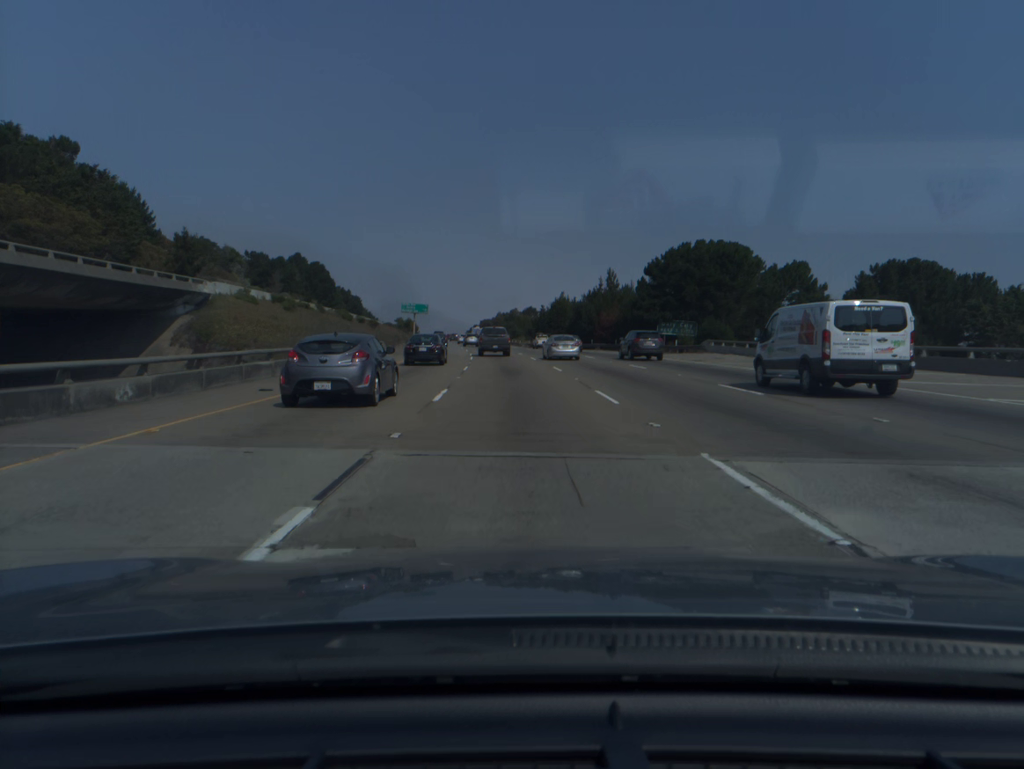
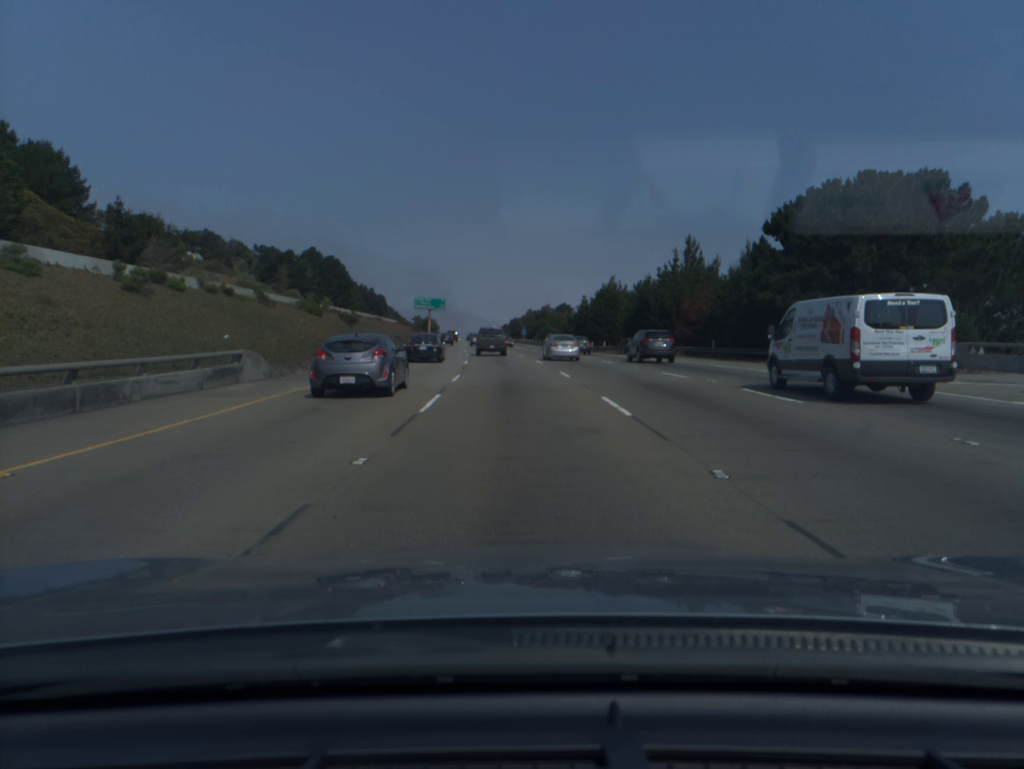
(-0.6, +31.5) m; -2°
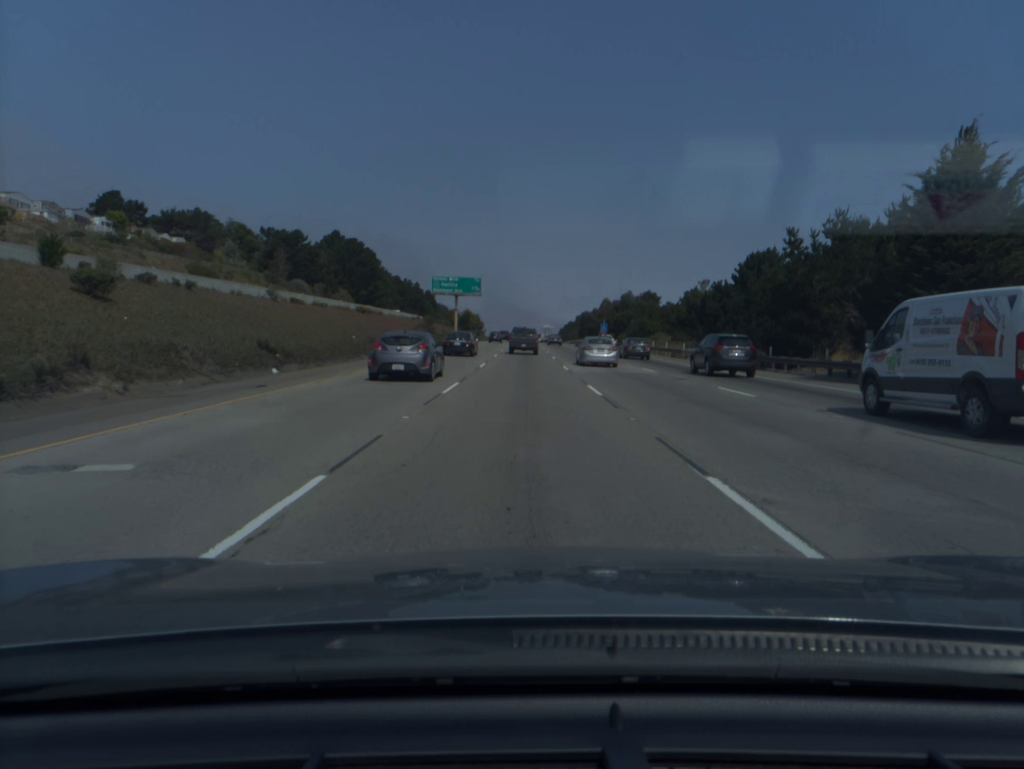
(-2.6, +63.7) m; -5°
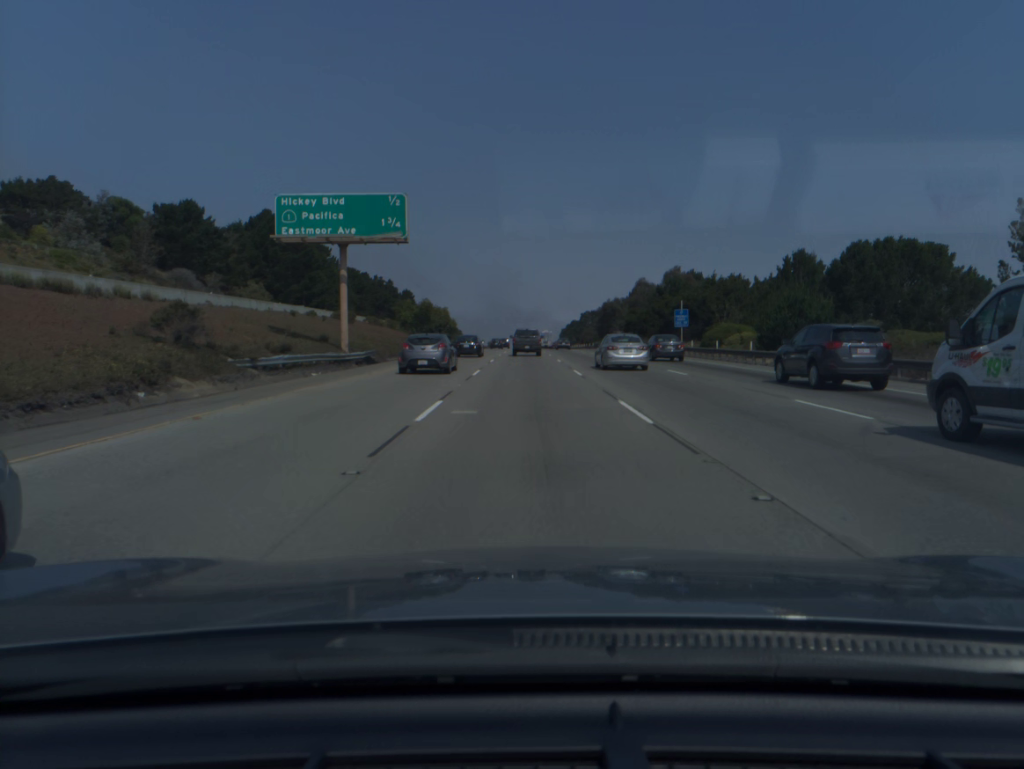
(-0.3, +64.4) m; 0°
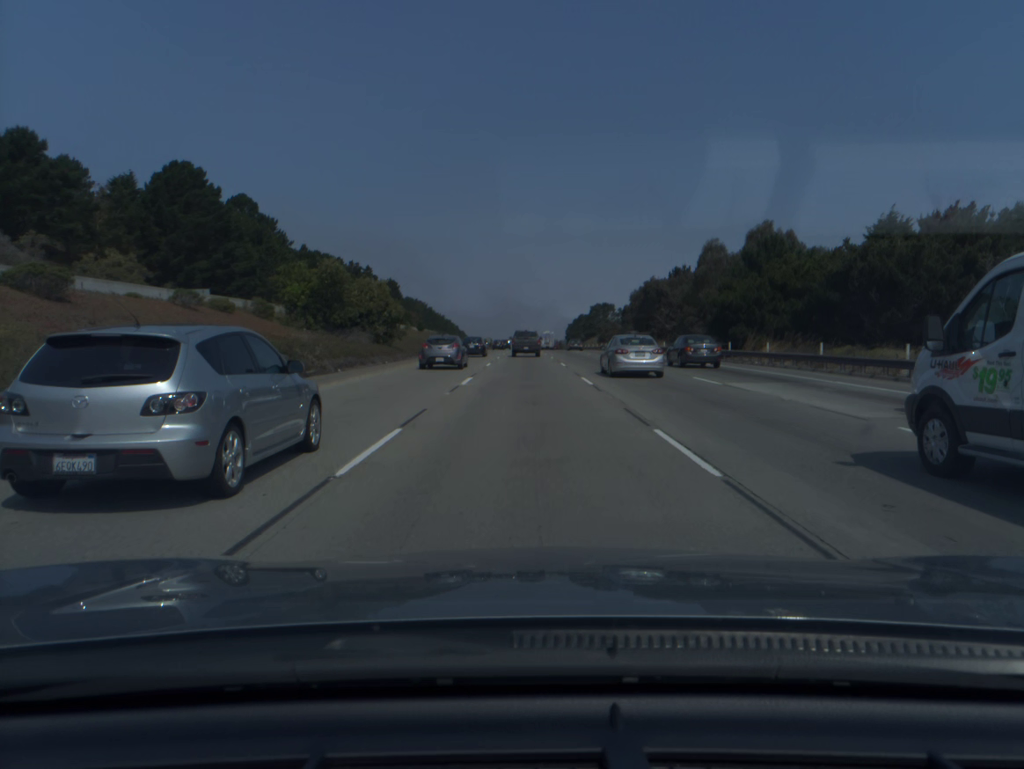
(0.0, +48.5) m; 0°
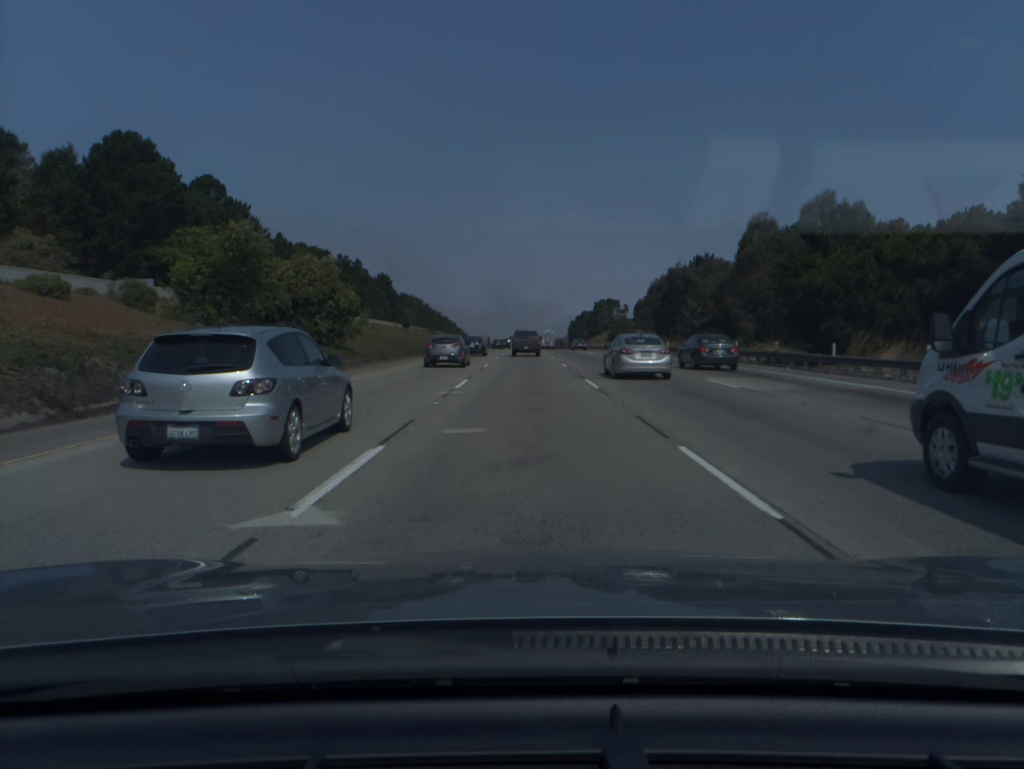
(0.0, +16.2) m; 0°
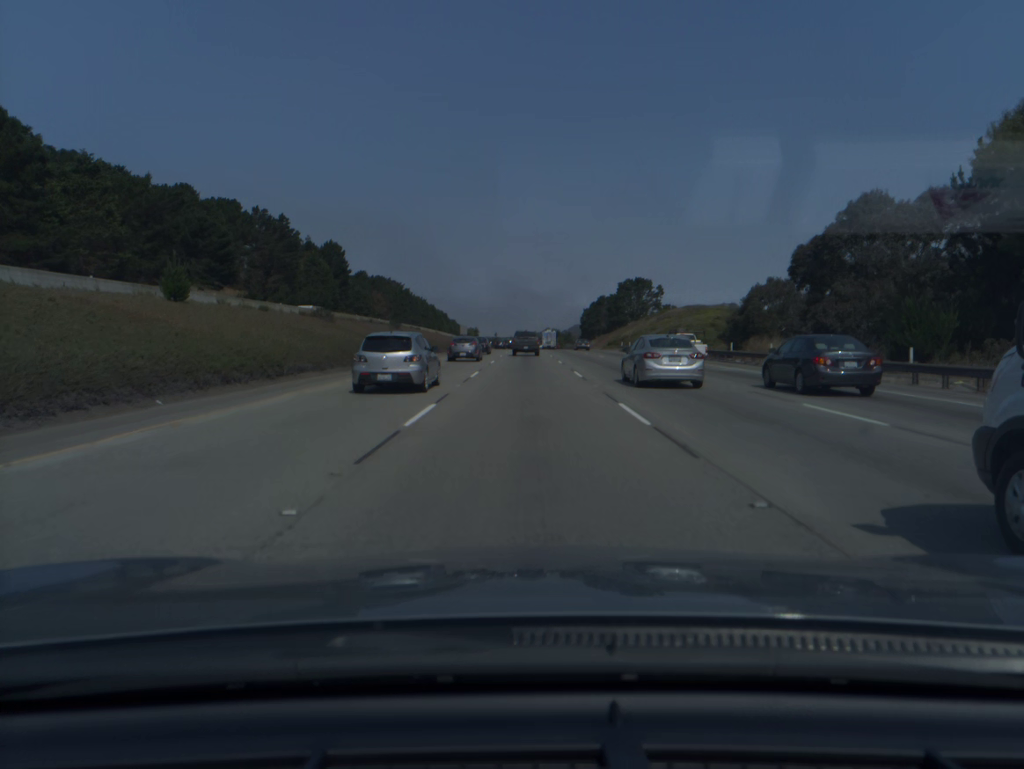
(0.0, +81.7) m; 0°
